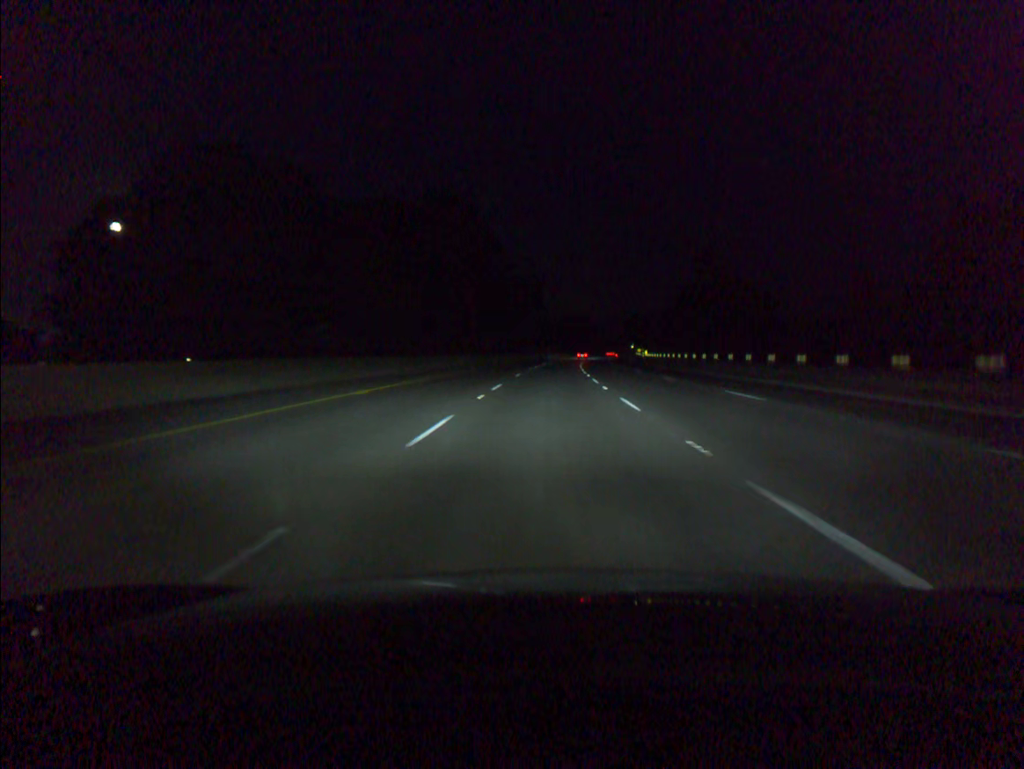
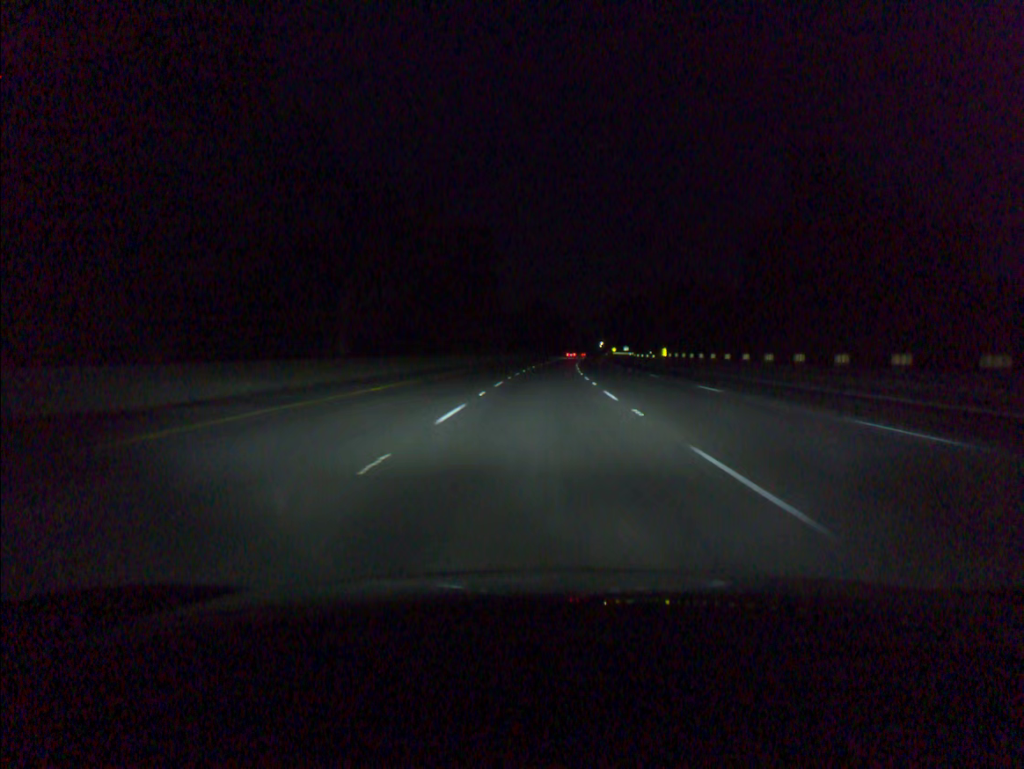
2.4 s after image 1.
(+1.7, +69.5) m; +3°
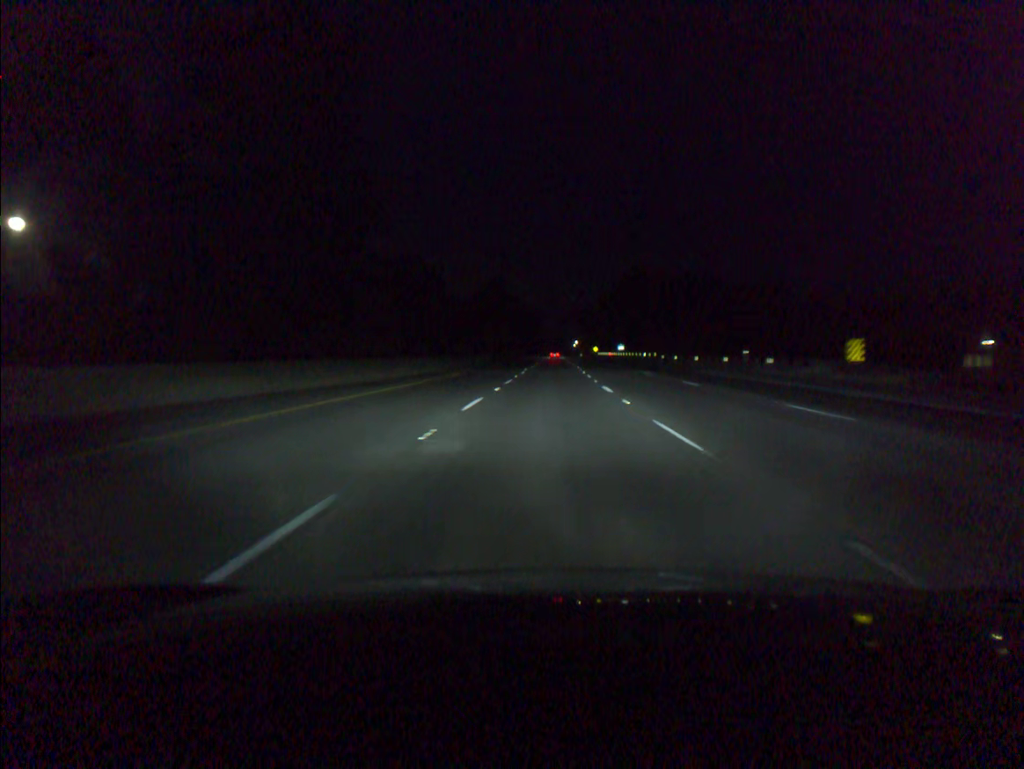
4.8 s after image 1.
(+1.3, +69.4) m; +2°
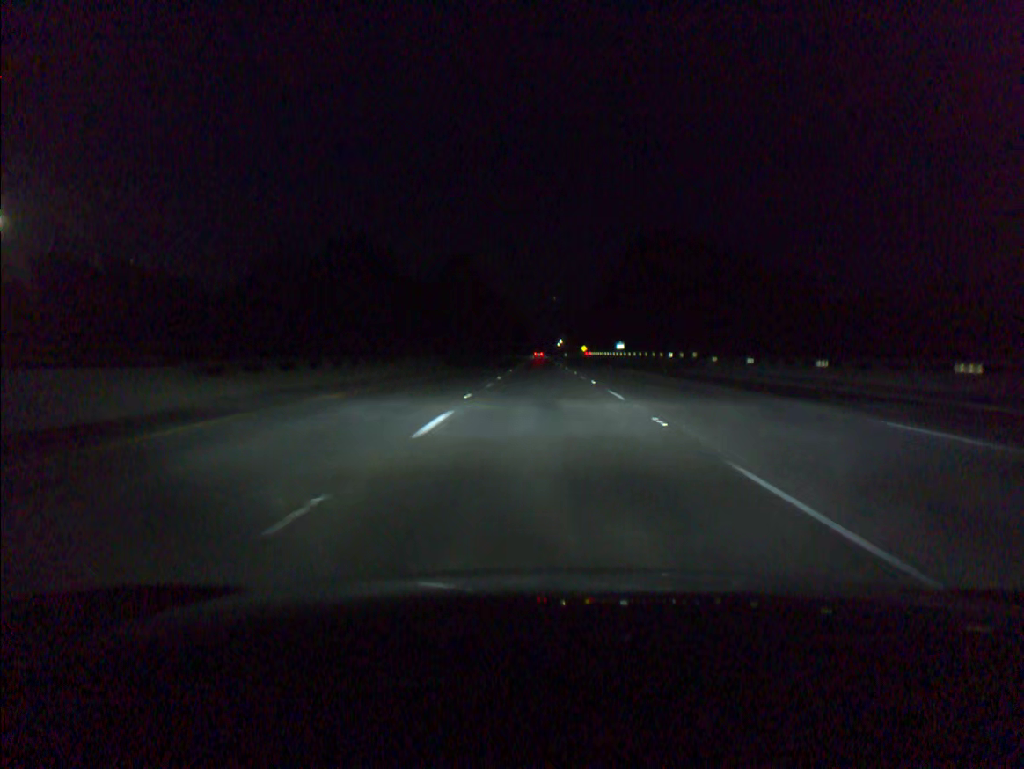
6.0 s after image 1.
(+0.4, +34.7) m; +1°
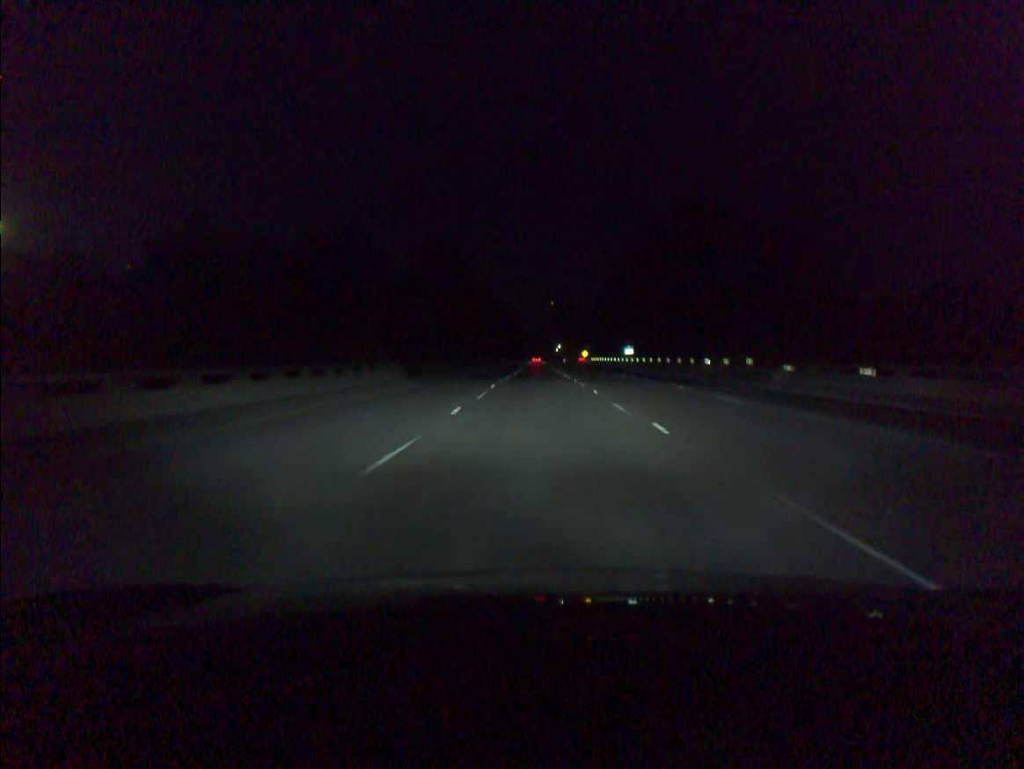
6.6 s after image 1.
(+0.1, +17.3) m; 0°
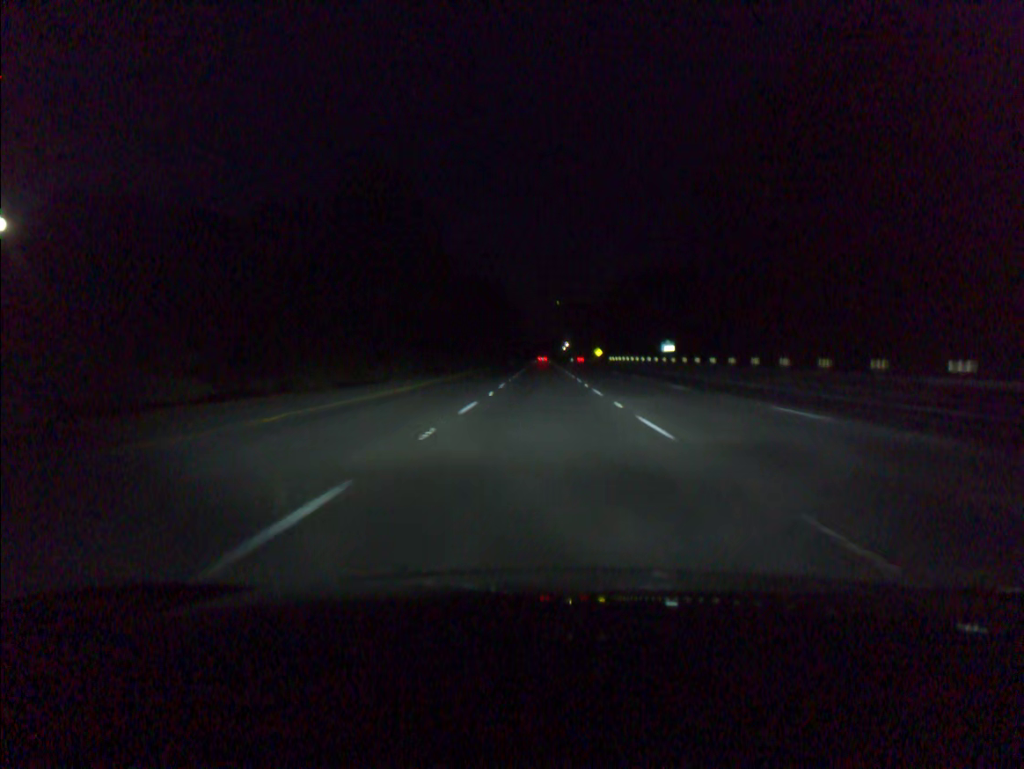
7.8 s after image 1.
(-0.1, +34.6) m; 0°
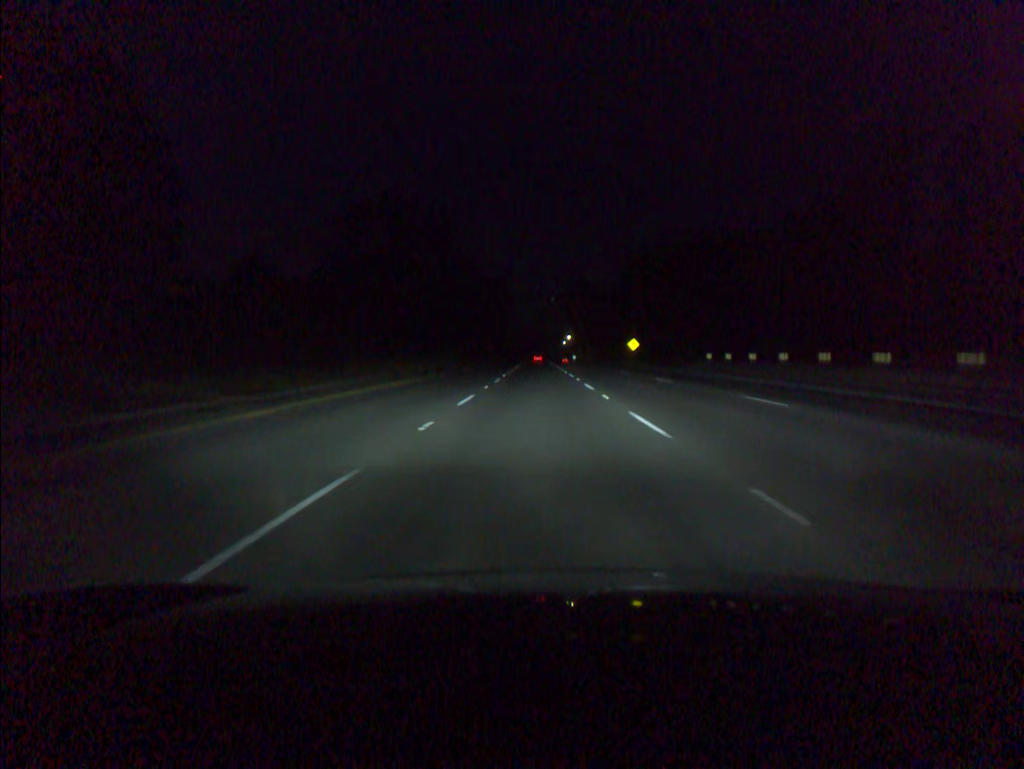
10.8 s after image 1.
(+0.4, +86.8) m; 0°
